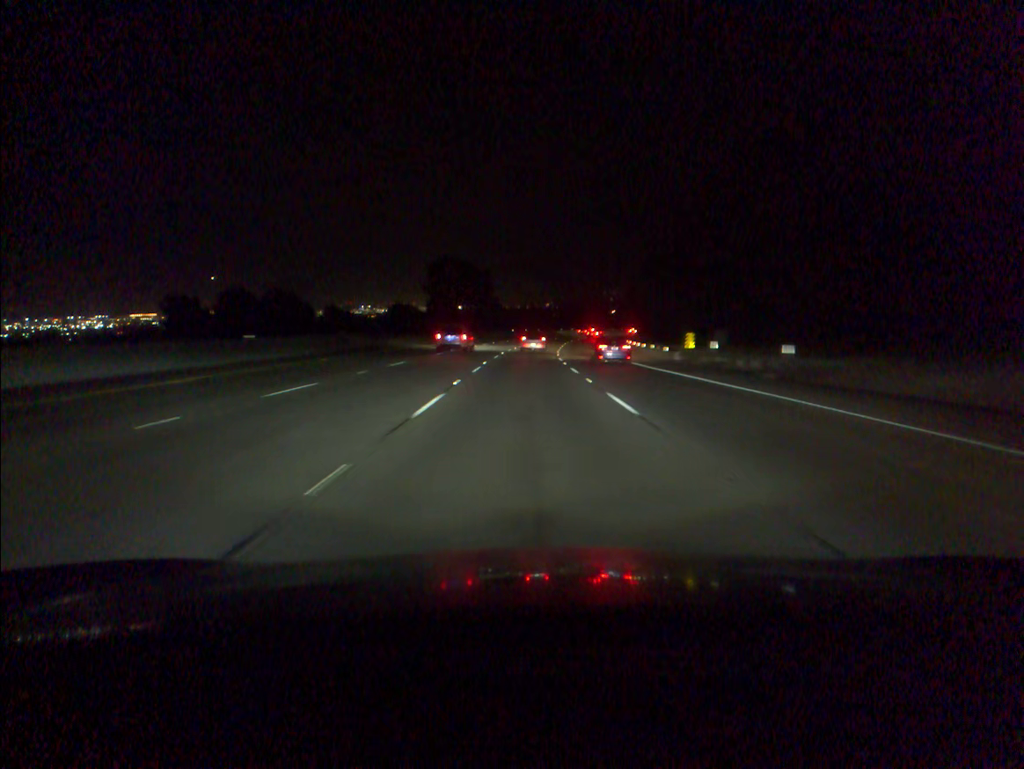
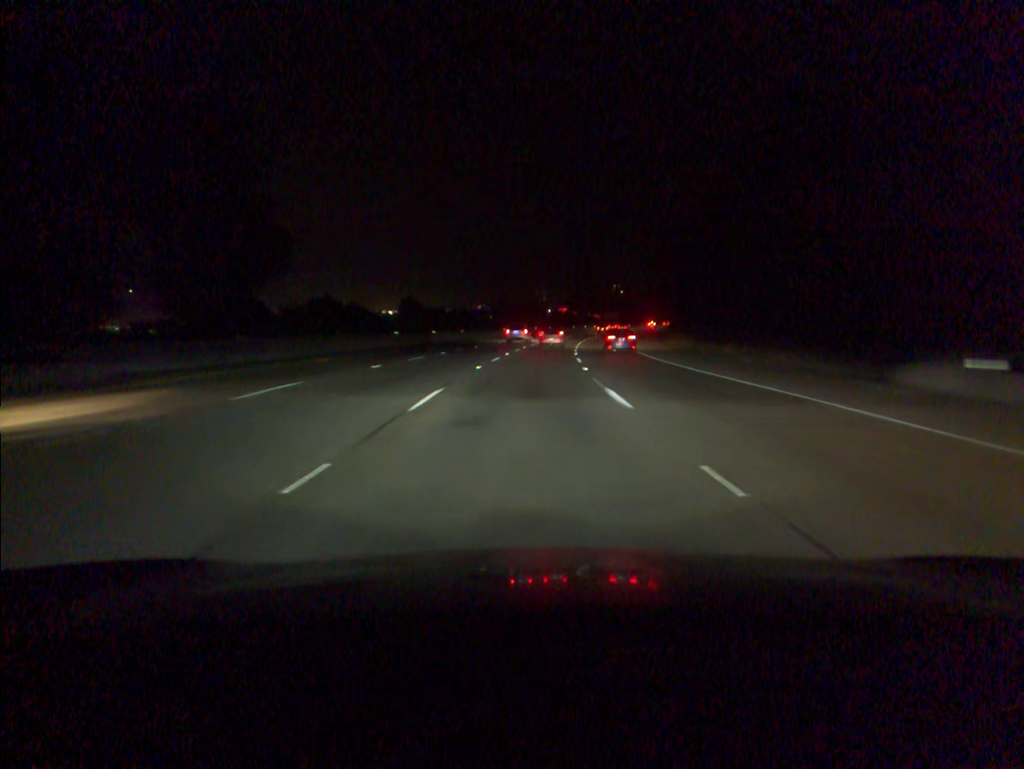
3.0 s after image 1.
(+2.8, +88.8) m; +5°
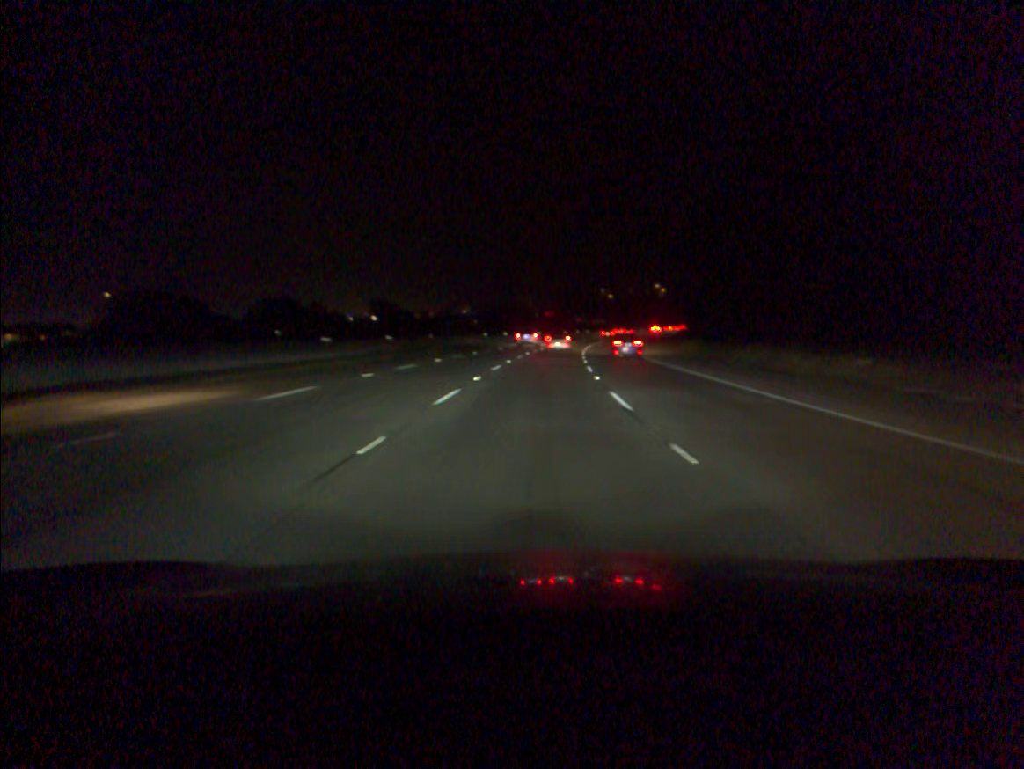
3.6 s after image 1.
(+0.1, +17.6) m; +1°
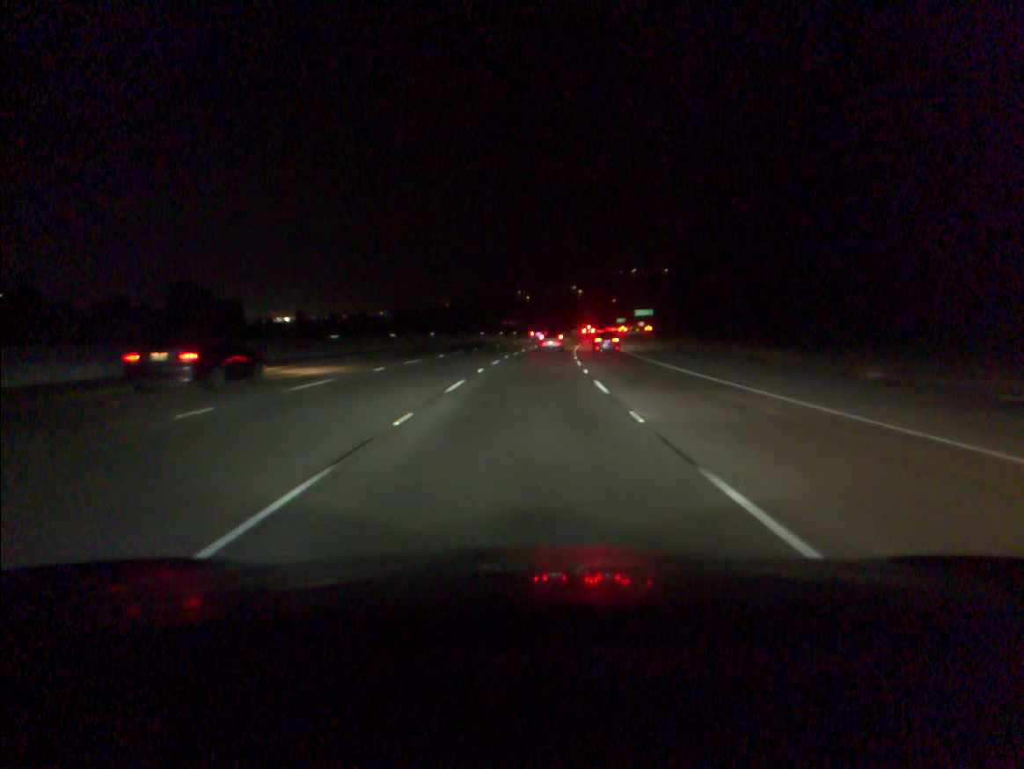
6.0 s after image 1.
(+3.8, +70.2) m; +6°
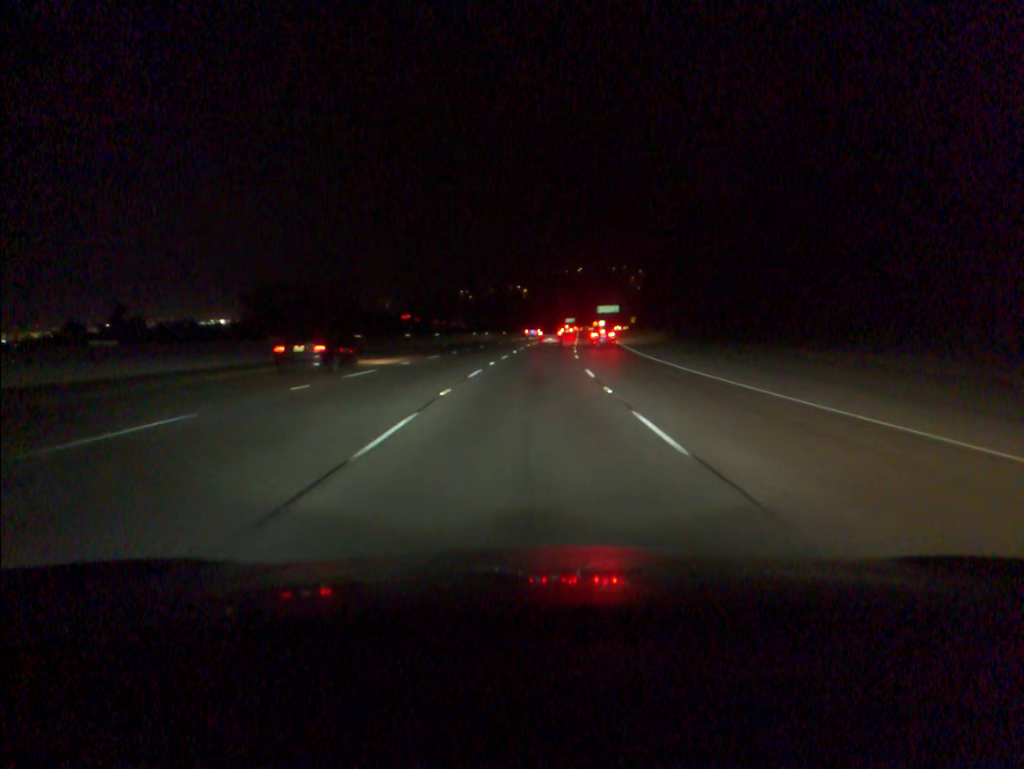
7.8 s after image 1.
(+1.8, +53.0) m; +4°
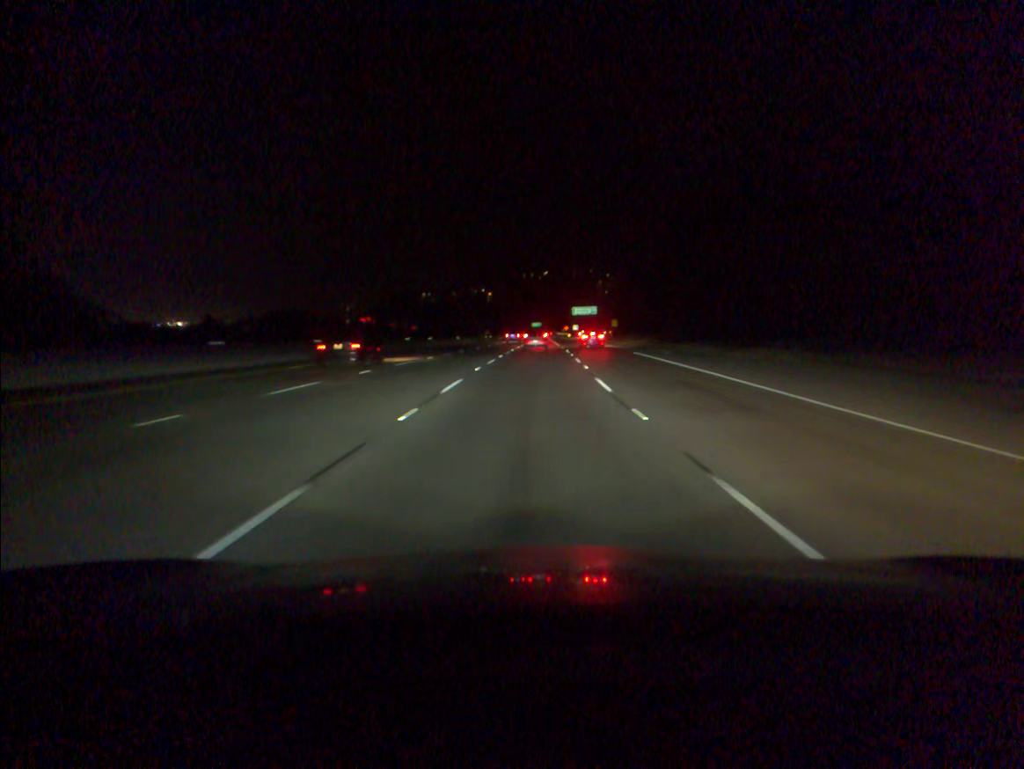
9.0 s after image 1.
(+0.9, +35.5) m; +3°
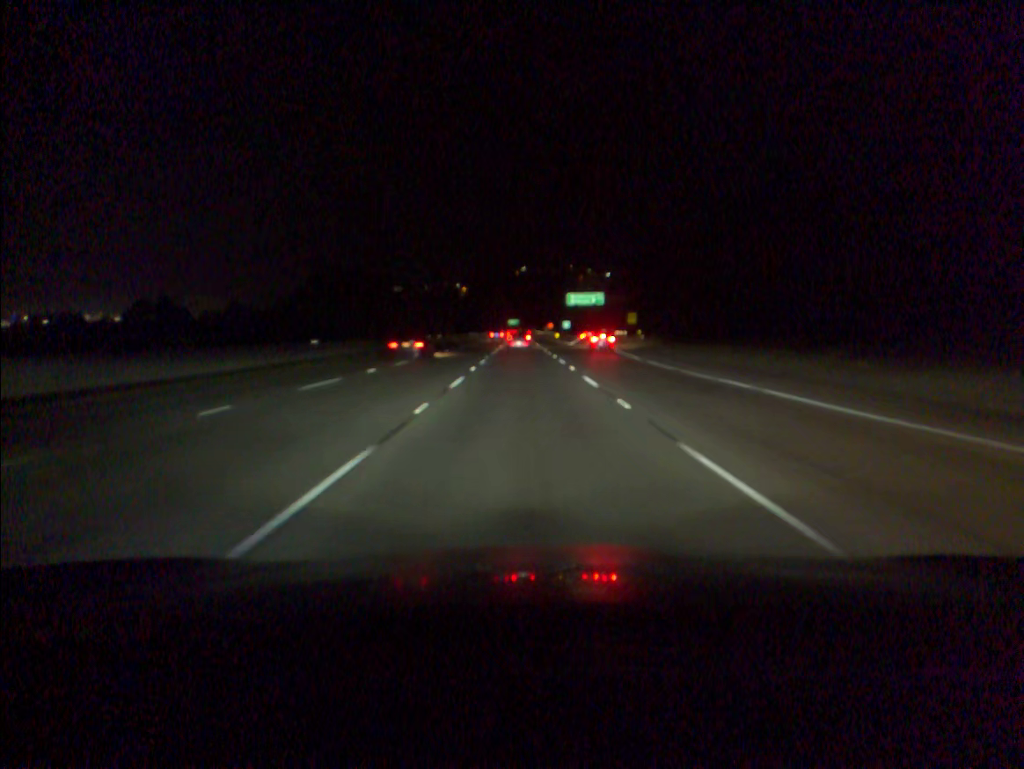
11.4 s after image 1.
(+1.6, +70.8) m; +2°
